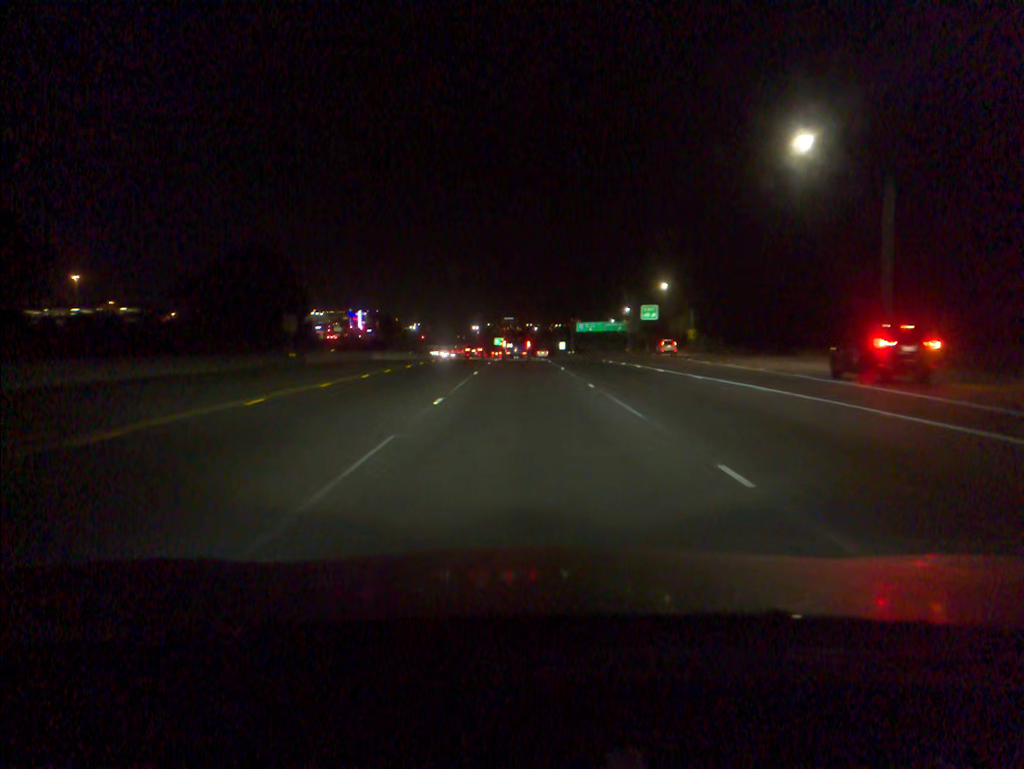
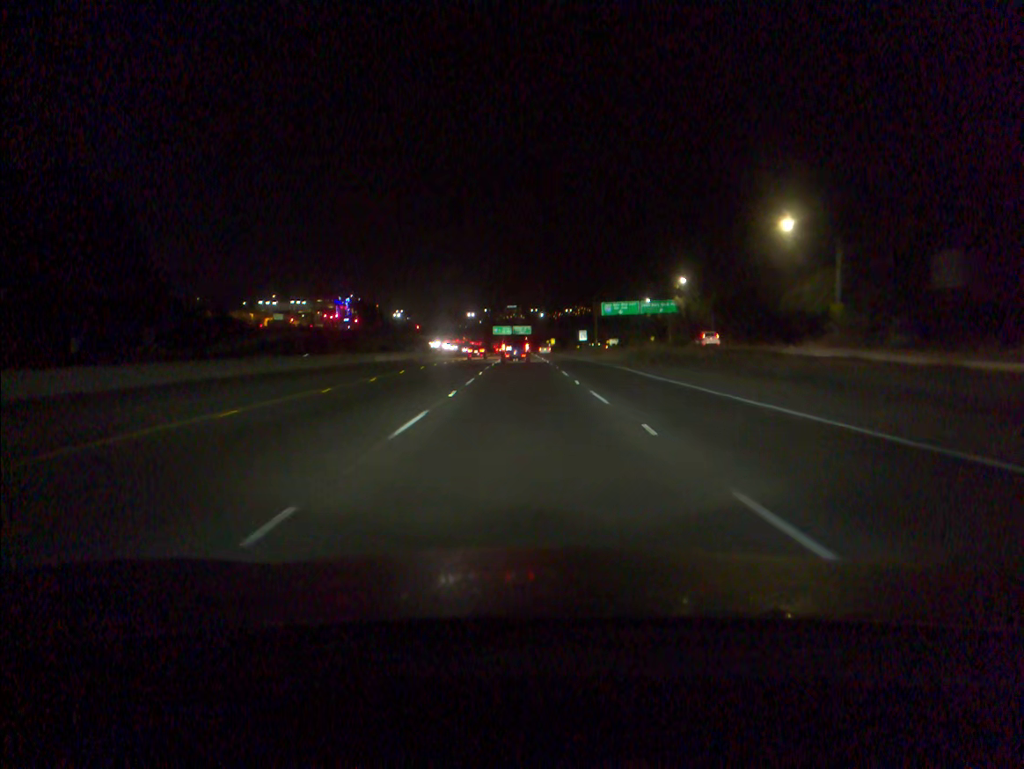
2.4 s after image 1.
(-0.1, +54.8) m; 0°
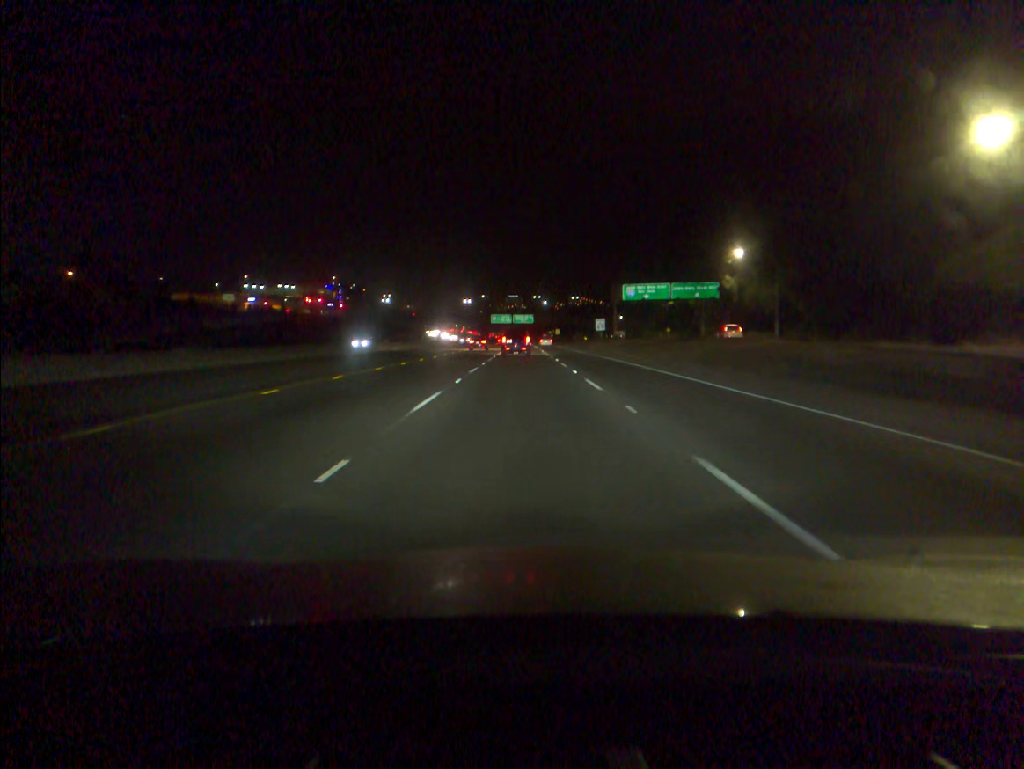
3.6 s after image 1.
(0.0, +27.7) m; 0°
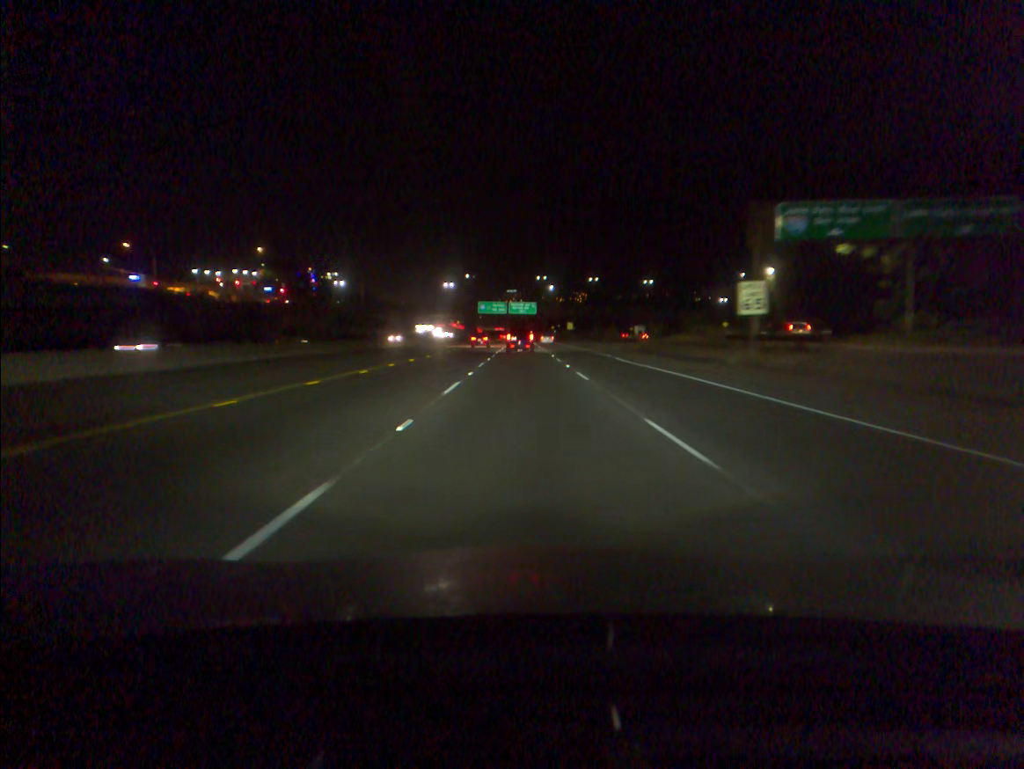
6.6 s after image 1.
(0.0, +69.8) m; 0°
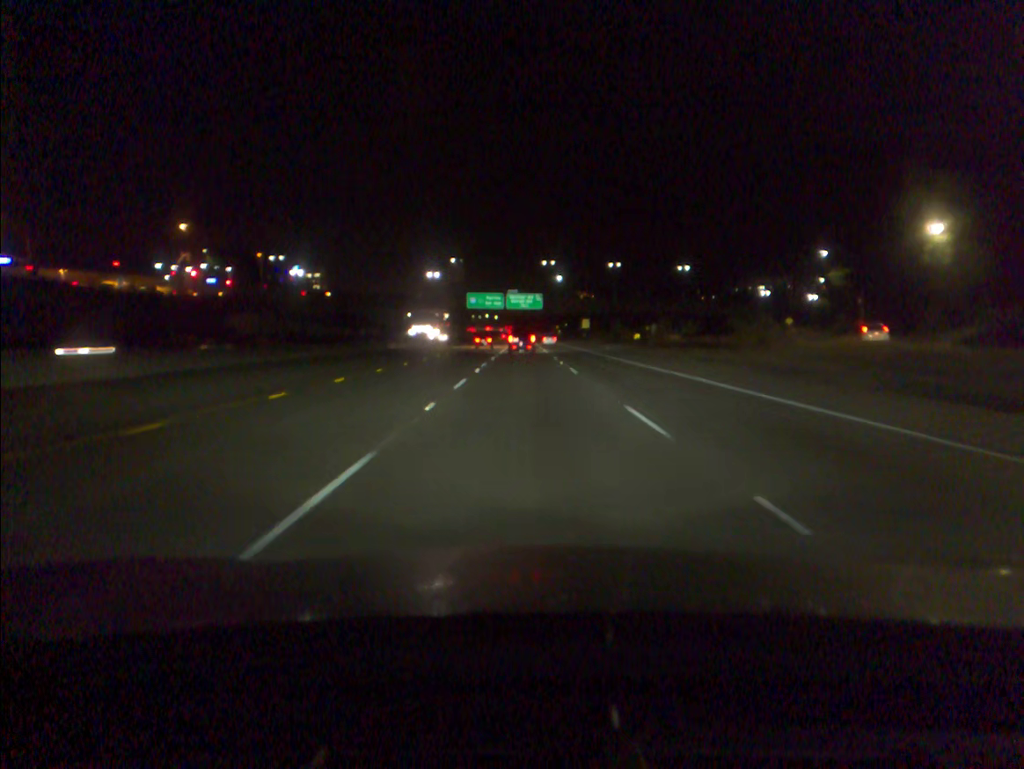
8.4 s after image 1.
(0.0, +42.0) m; 0°
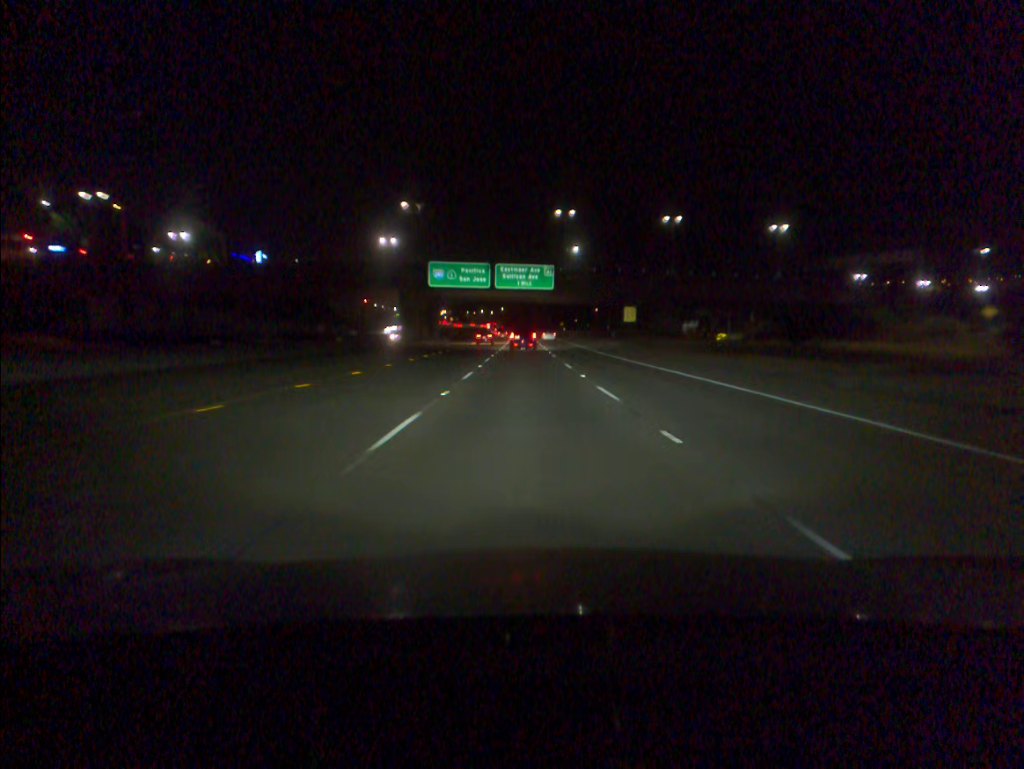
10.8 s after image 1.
(0.0, +56.8) m; 0°
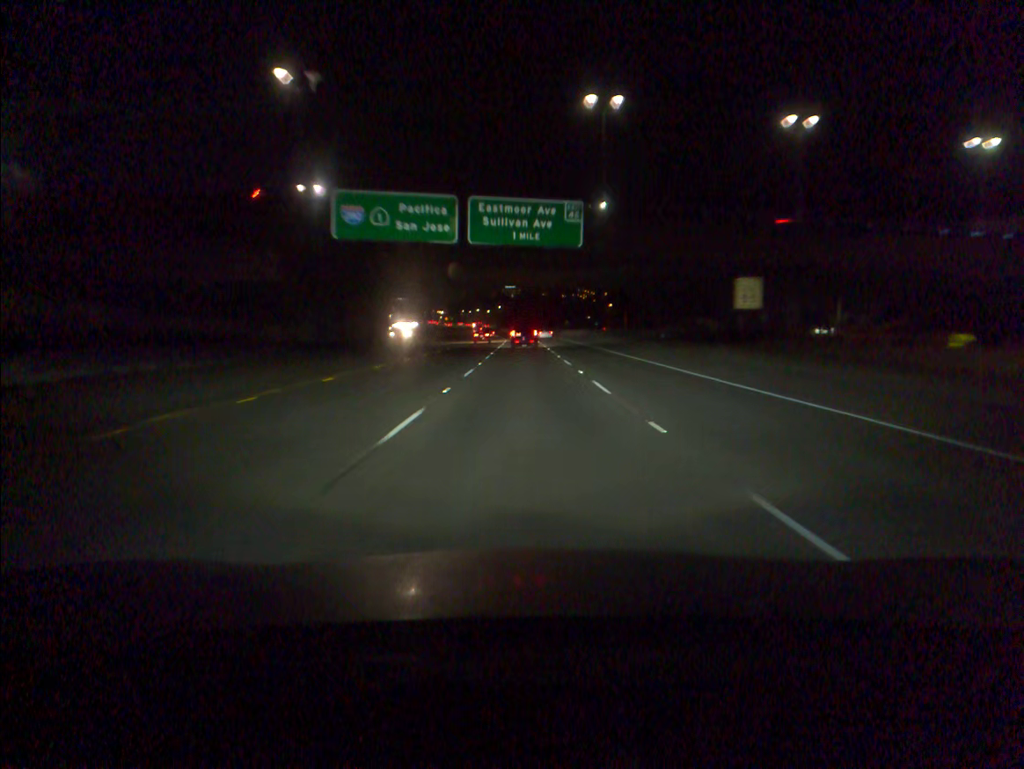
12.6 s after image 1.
(+0.1, +42.7) m; 0°
